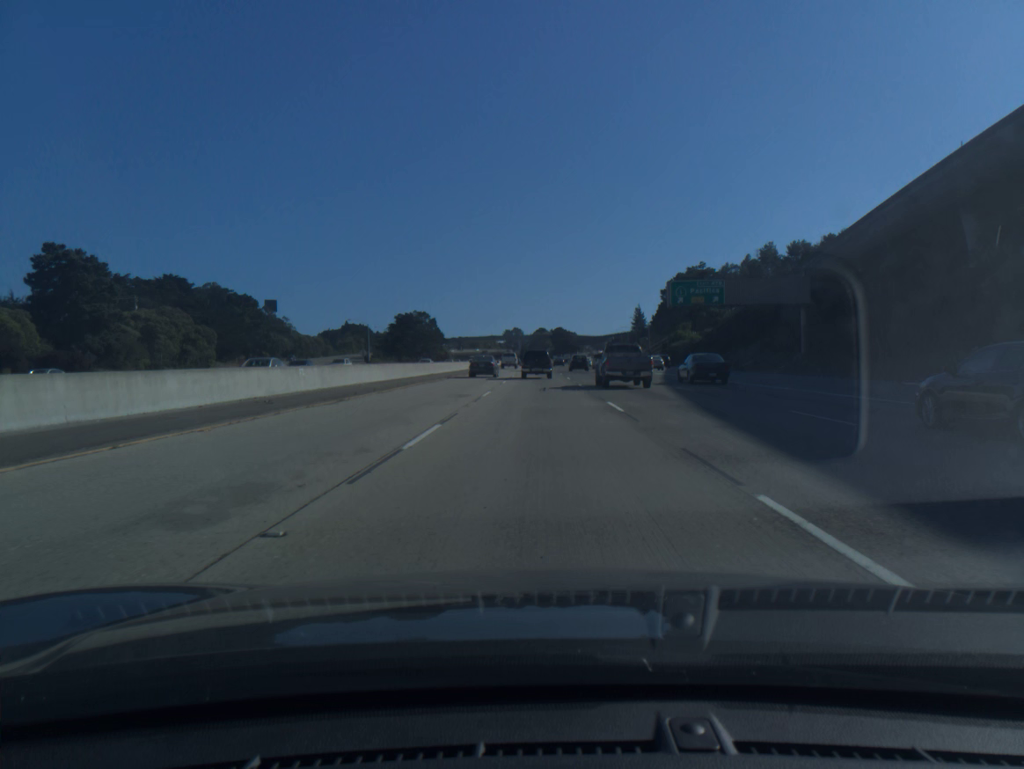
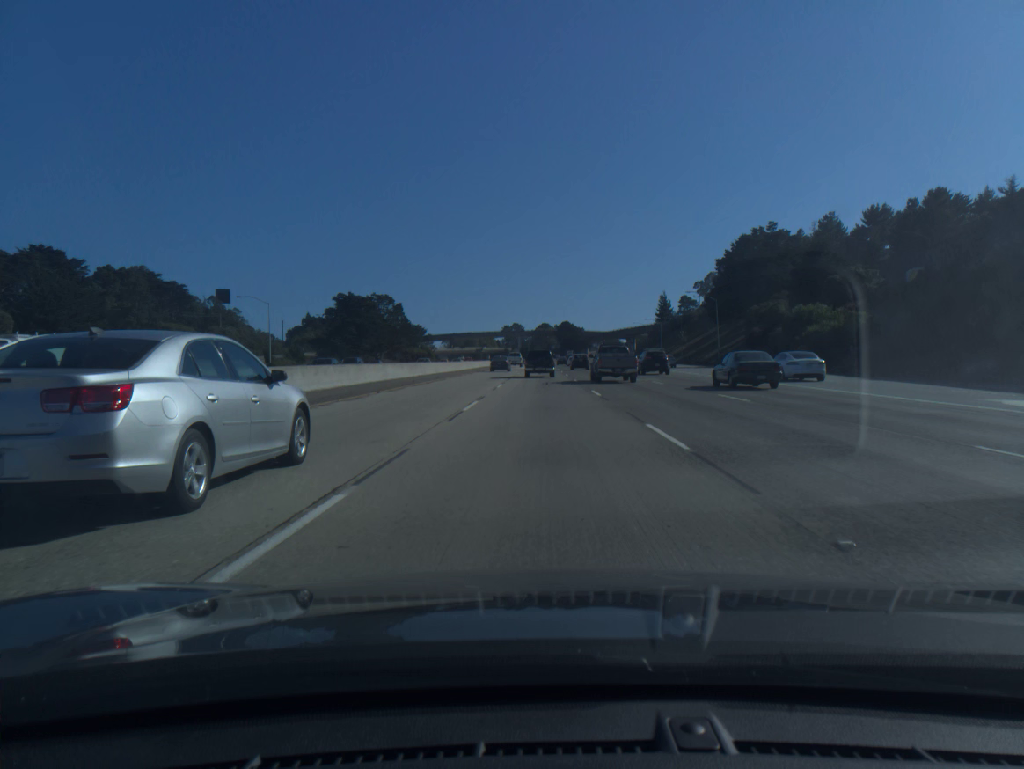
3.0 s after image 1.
(-0.3, +65.8) m; 0°
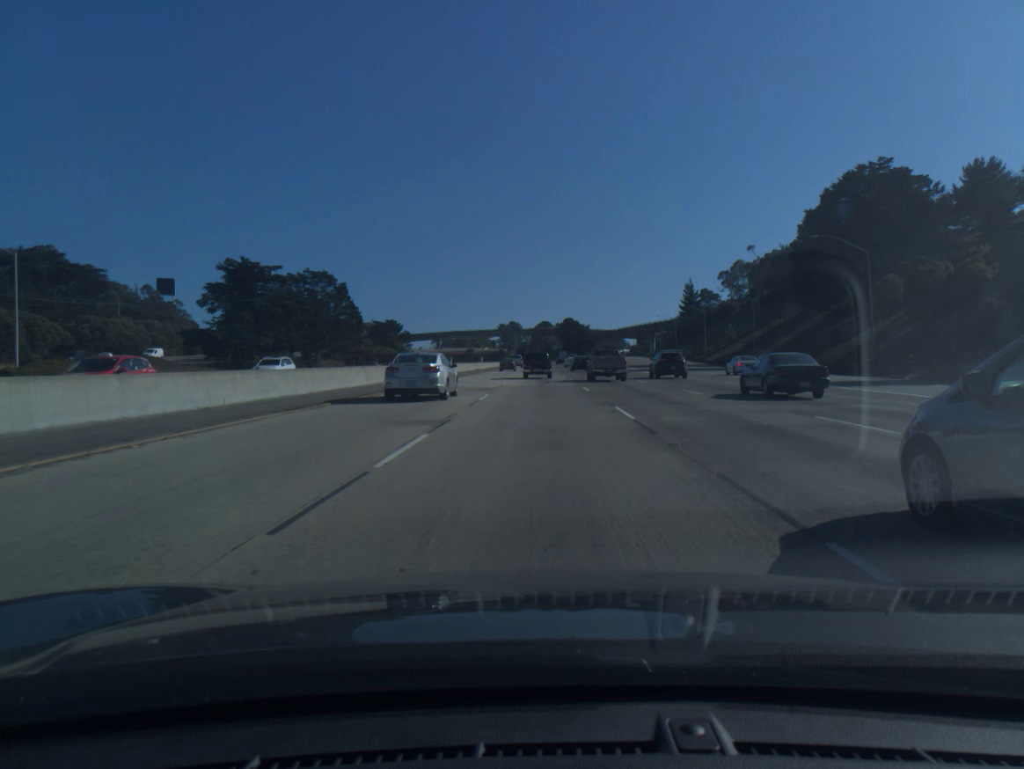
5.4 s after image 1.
(0.0, +53.0) m; 0°
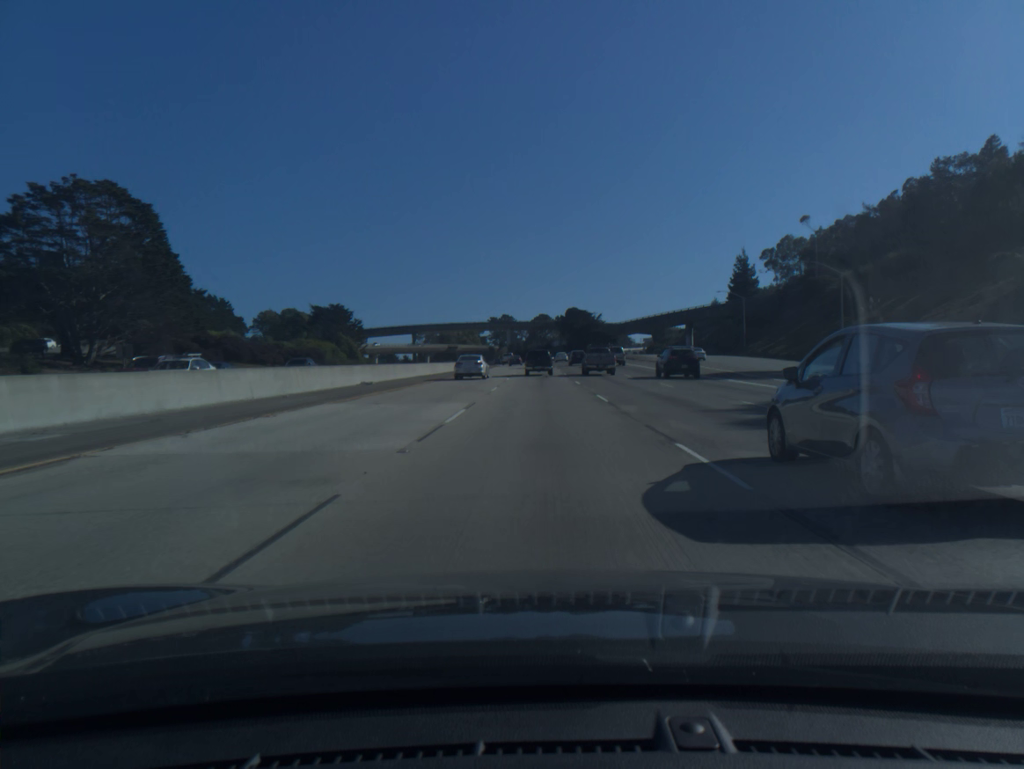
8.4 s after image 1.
(0.0, +67.2) m; 0°
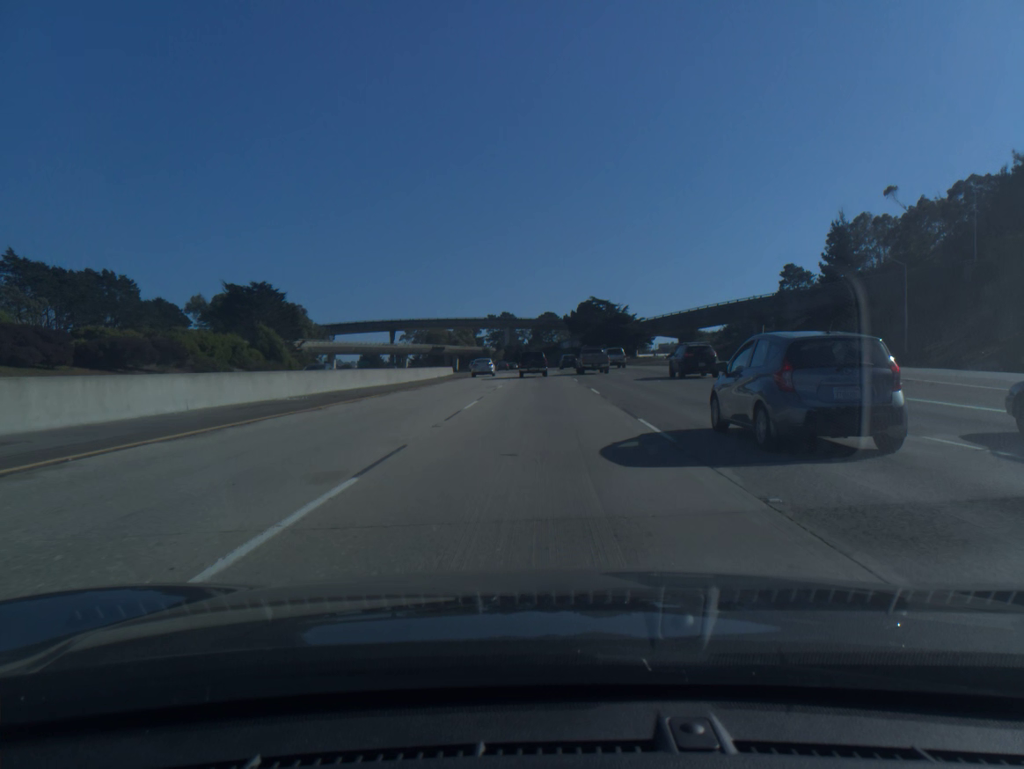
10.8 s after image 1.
(-0.1, +54.2) m; 0°
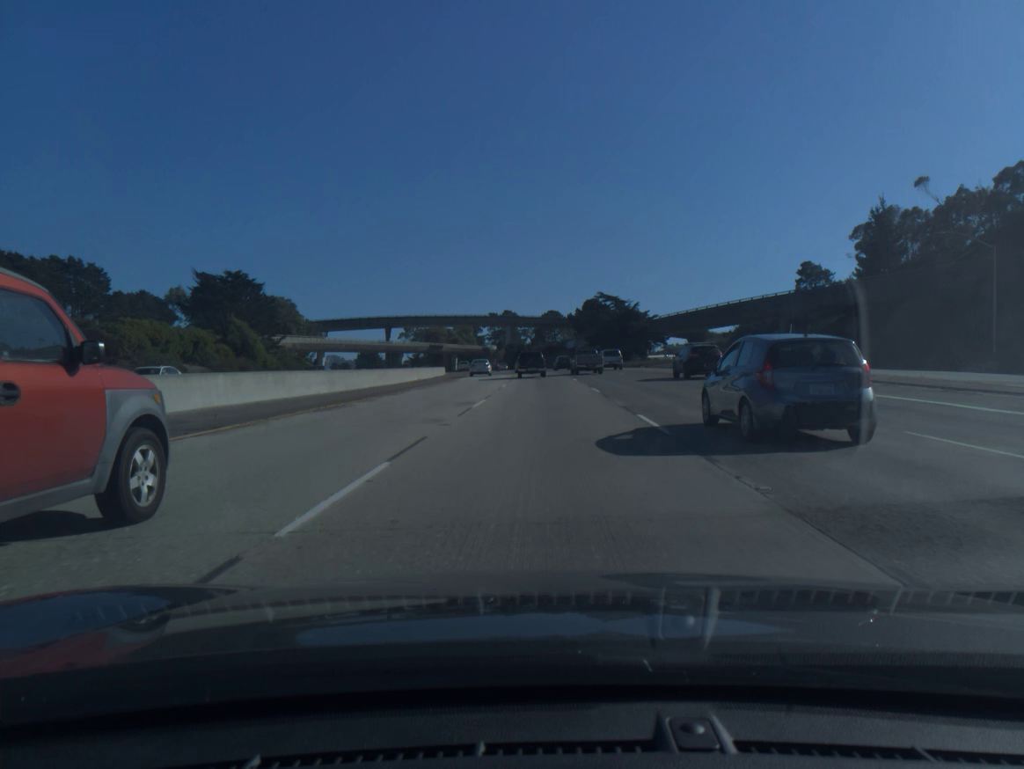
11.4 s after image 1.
(0.0, +13.5) m; 0°
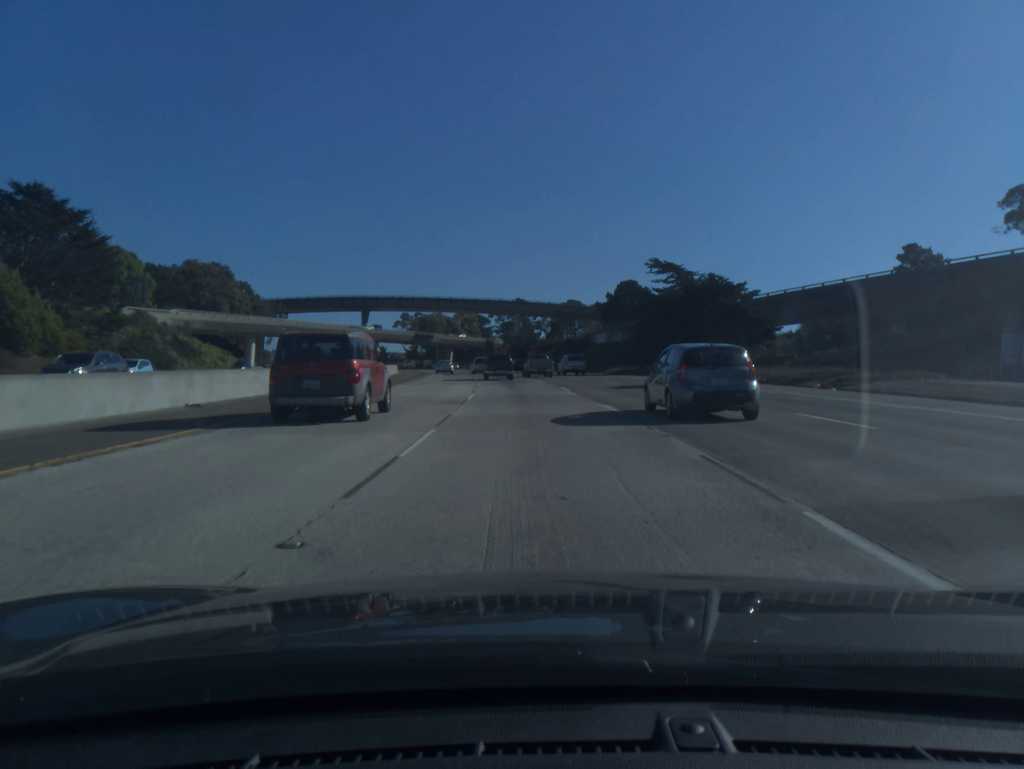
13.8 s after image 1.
(-0.3, +54.0) m; -1°
